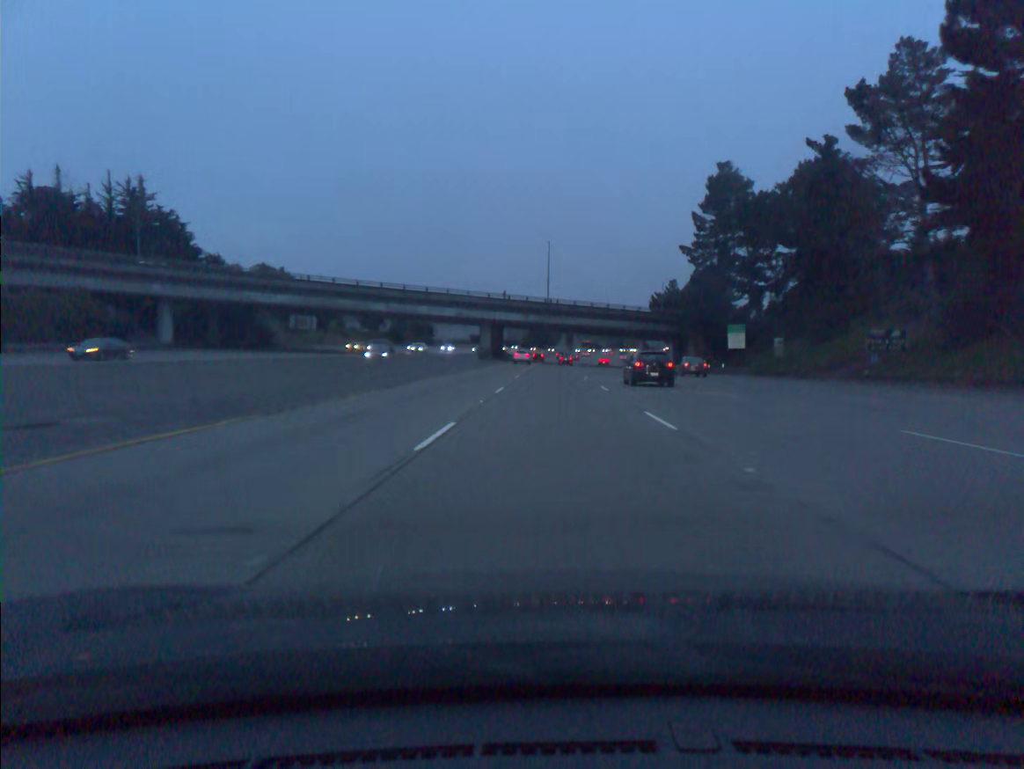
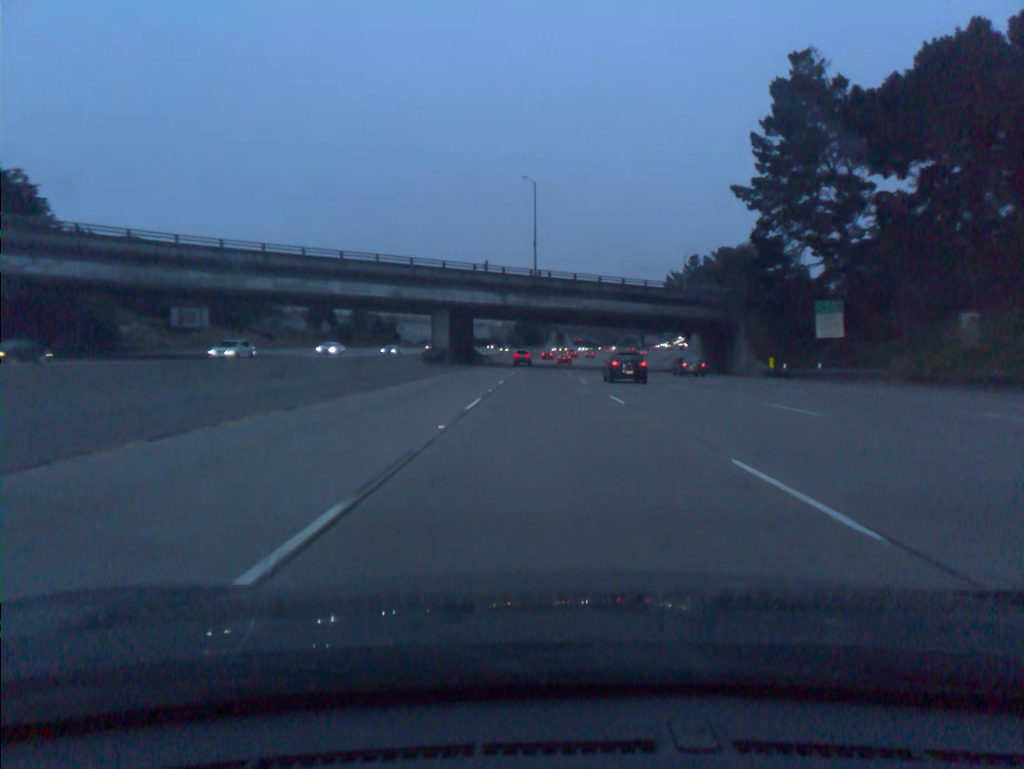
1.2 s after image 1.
(+0.3, +36.9) m; +1°
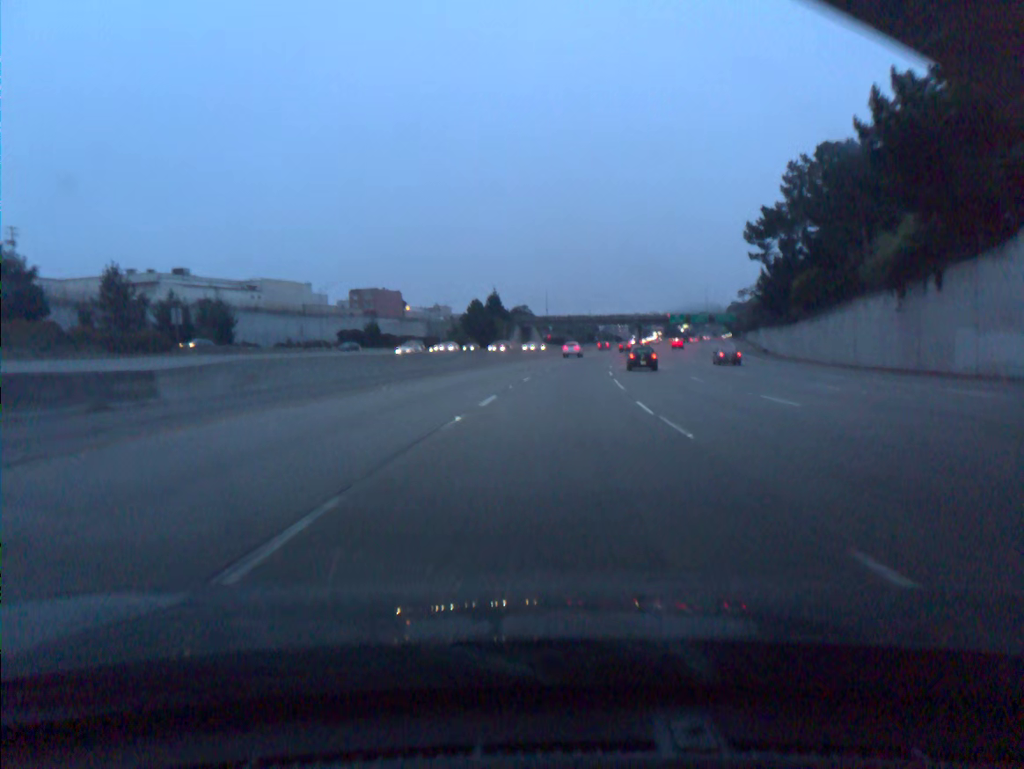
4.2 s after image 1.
(+0.9, +91.7) m; +3°
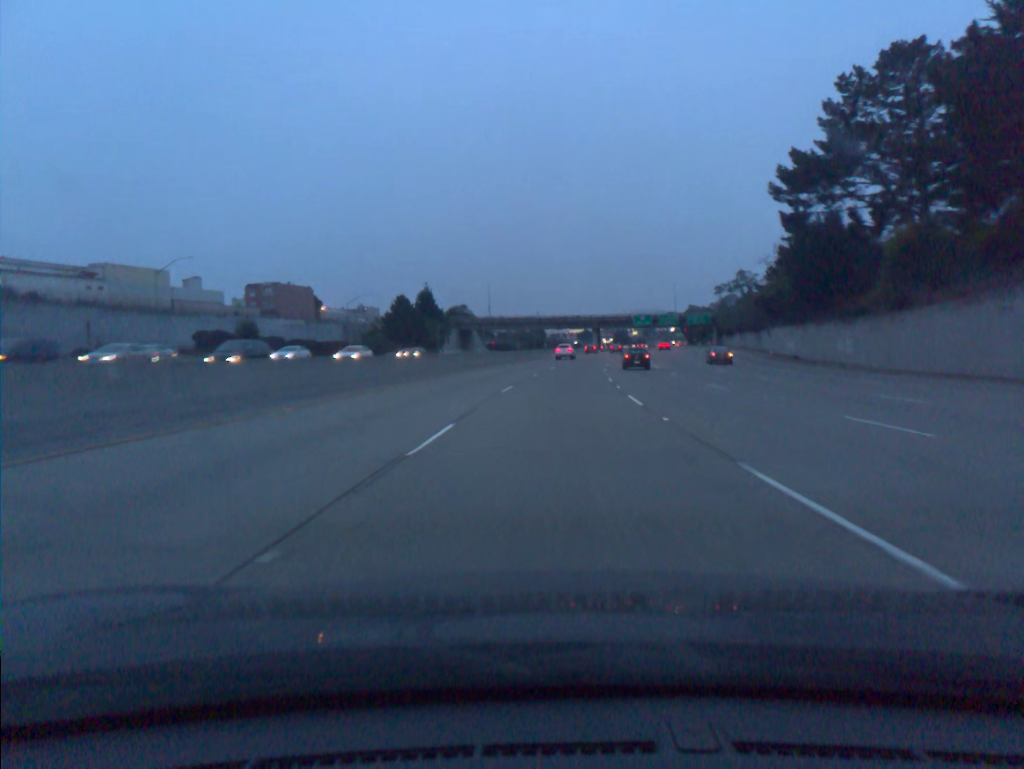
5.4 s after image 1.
(+1.2, +36.5) m; +4°
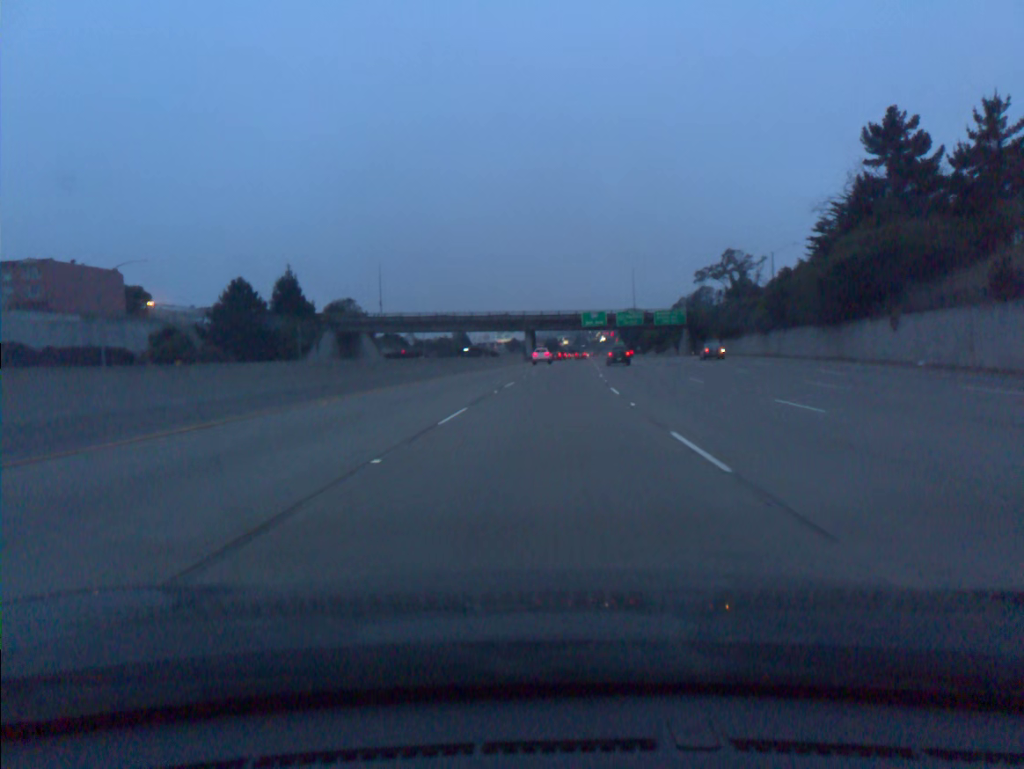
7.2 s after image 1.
(+2.6, +54.4) m; +5°
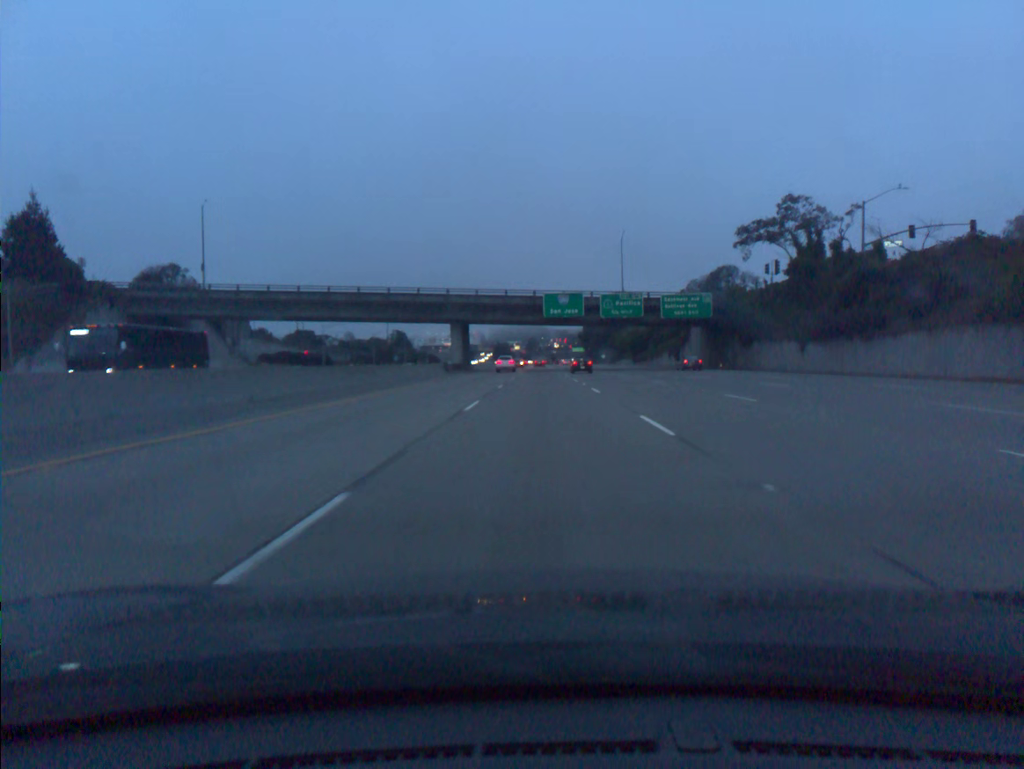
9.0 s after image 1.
(+1.9, +54.3) m; +4°
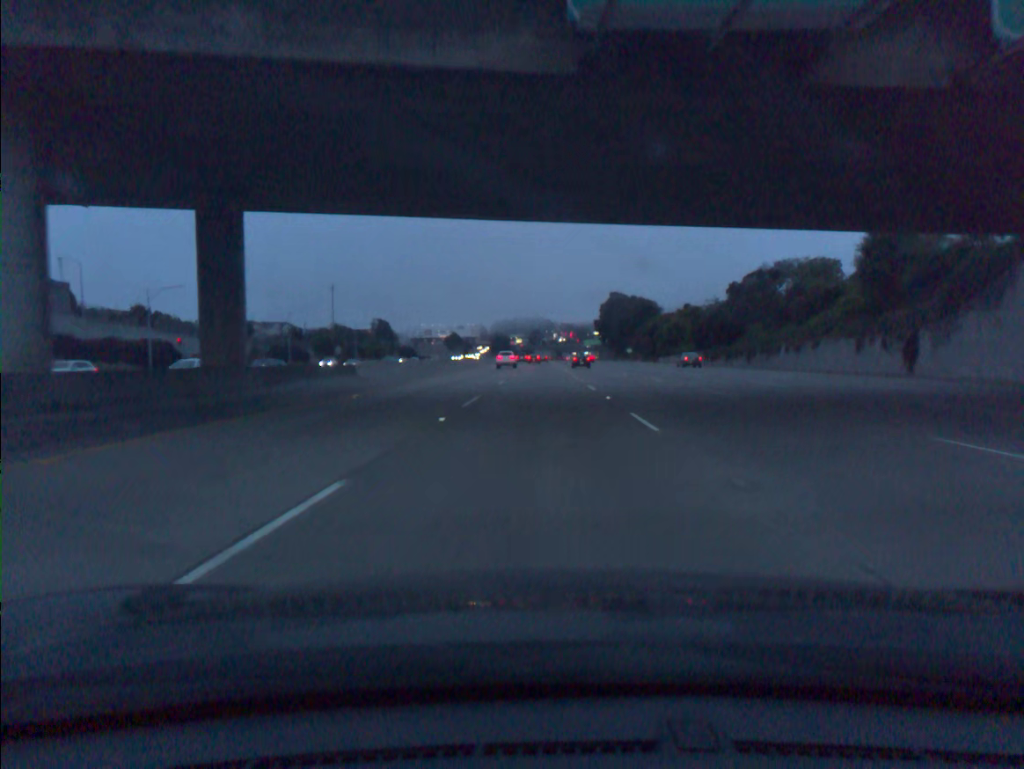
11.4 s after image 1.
(+0.2, +72.8) m; 0°
